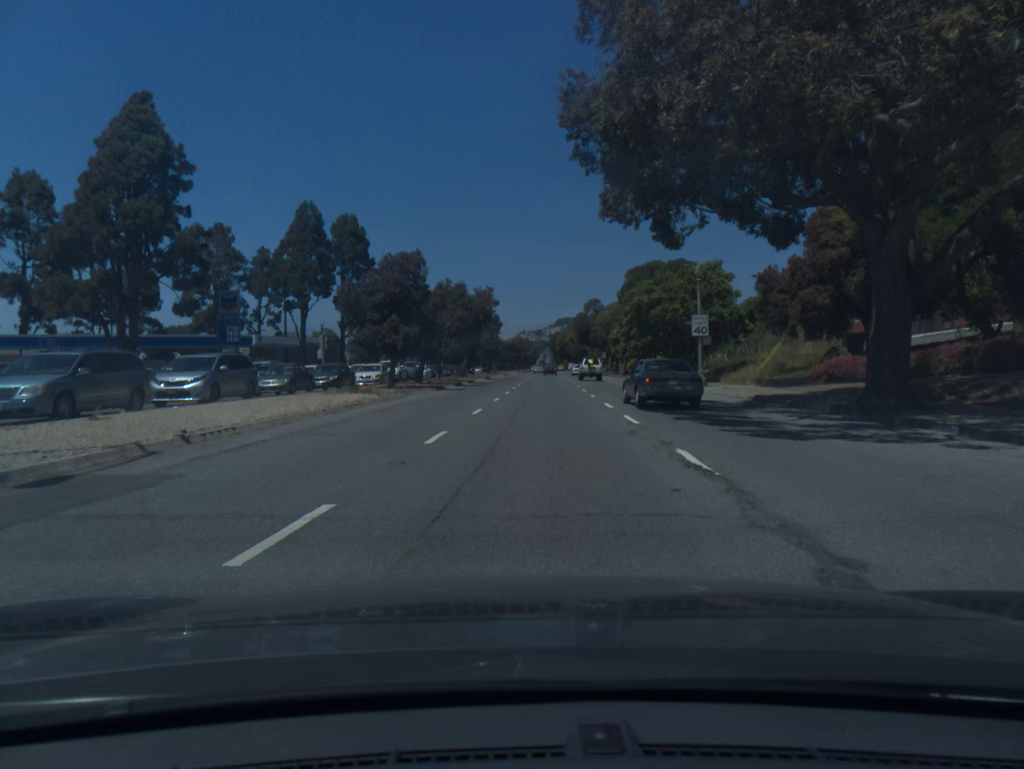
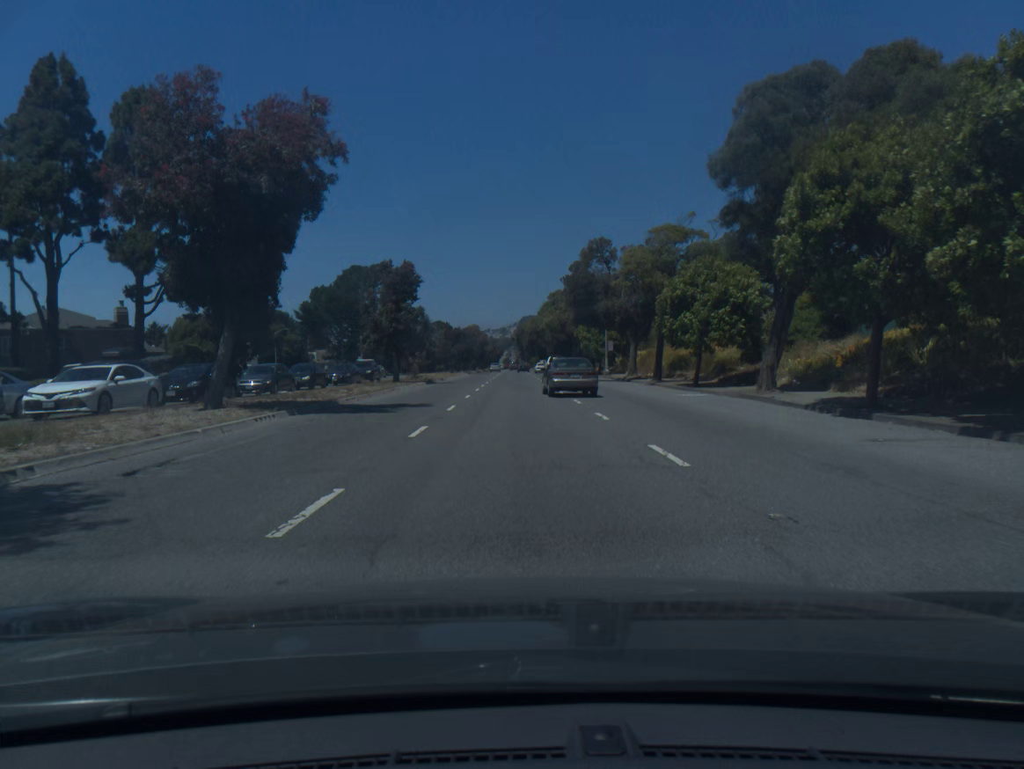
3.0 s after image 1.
(+1.6, +50.4) m; +3°
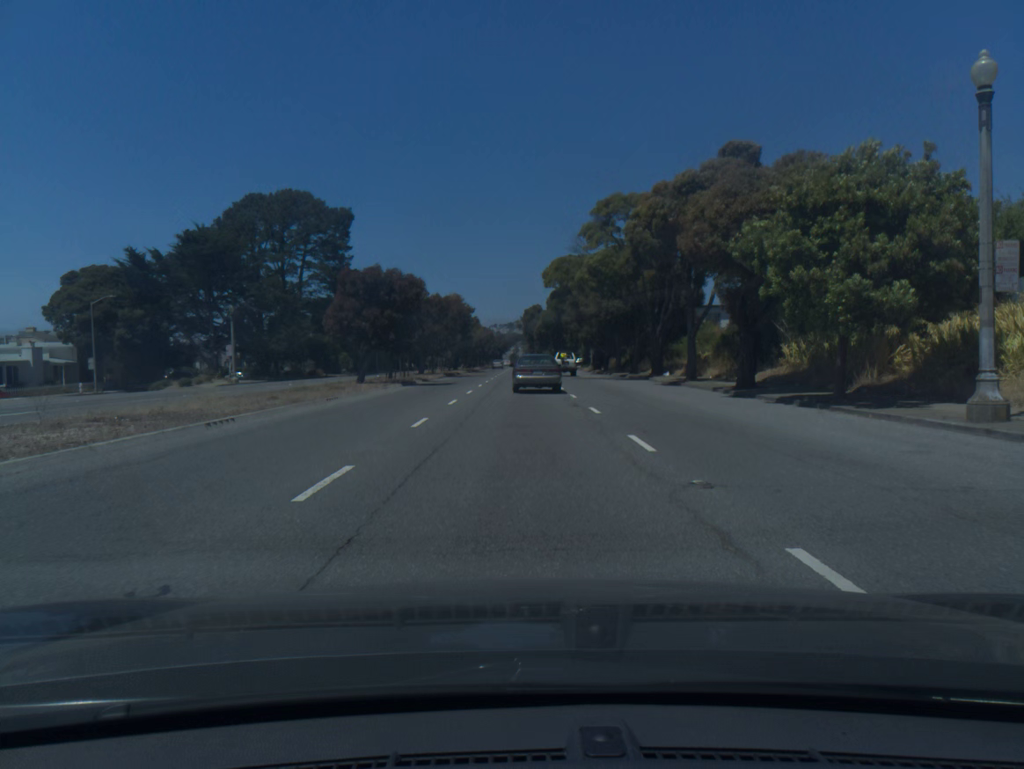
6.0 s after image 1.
(-0.2, +57.3) m; -1°
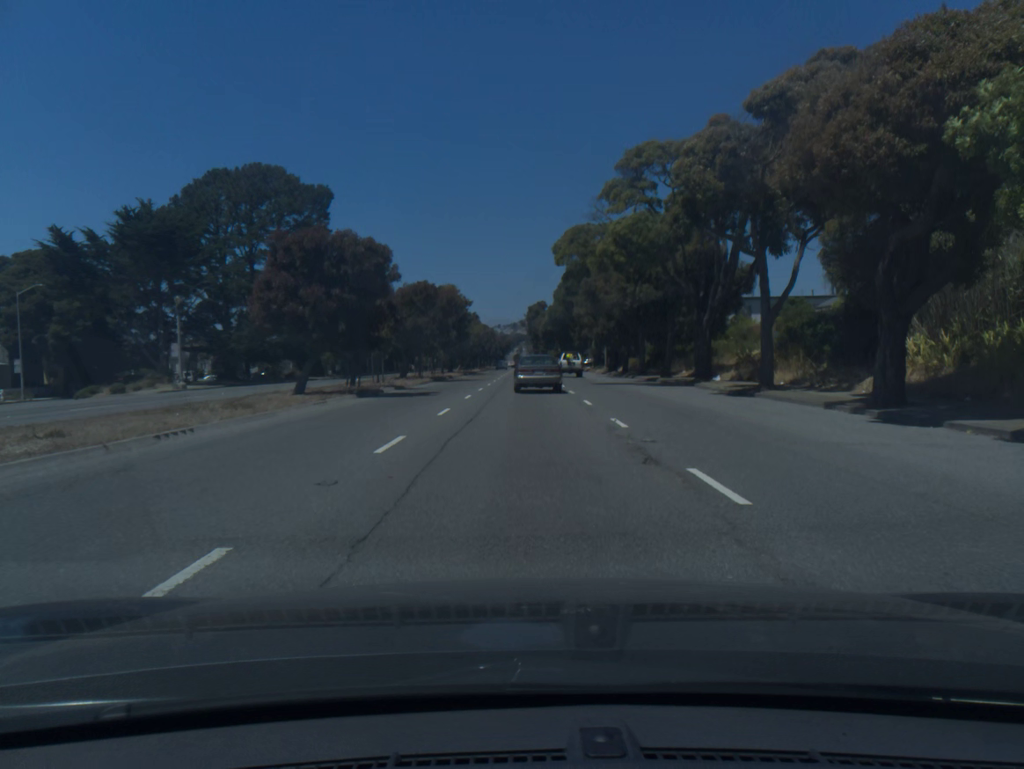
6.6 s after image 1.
(0.0, +11.2) m; 0°
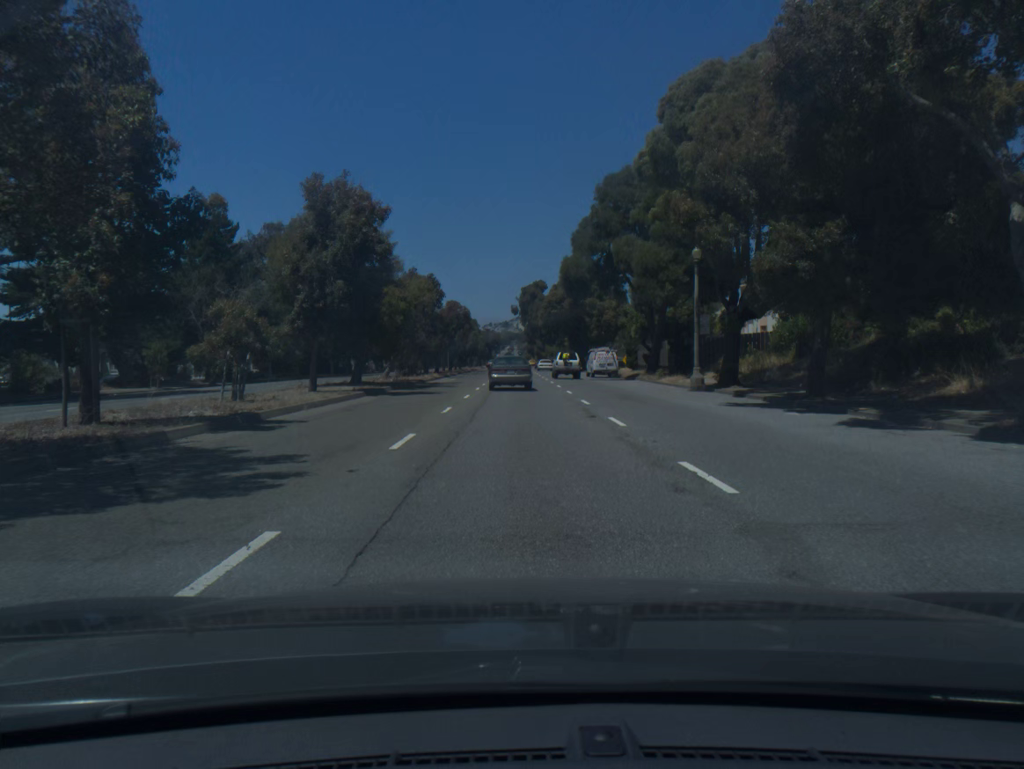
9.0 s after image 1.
(+0.2, +43.8) m; +1°
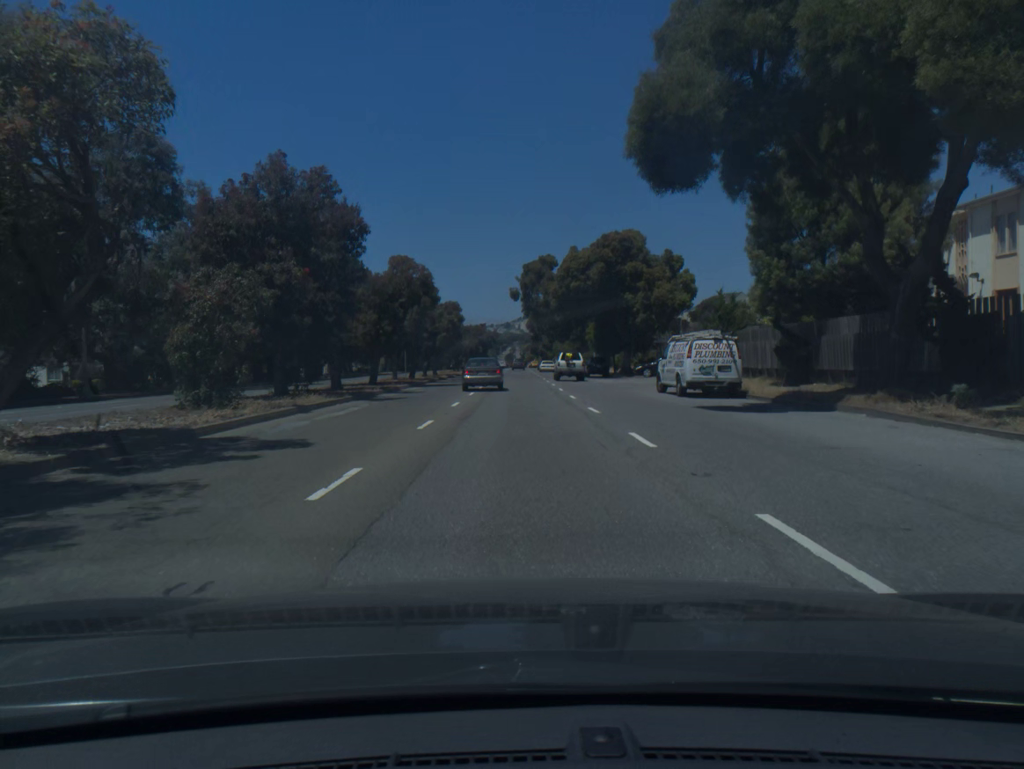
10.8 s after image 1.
(-0.1, +32.7) m; 0°
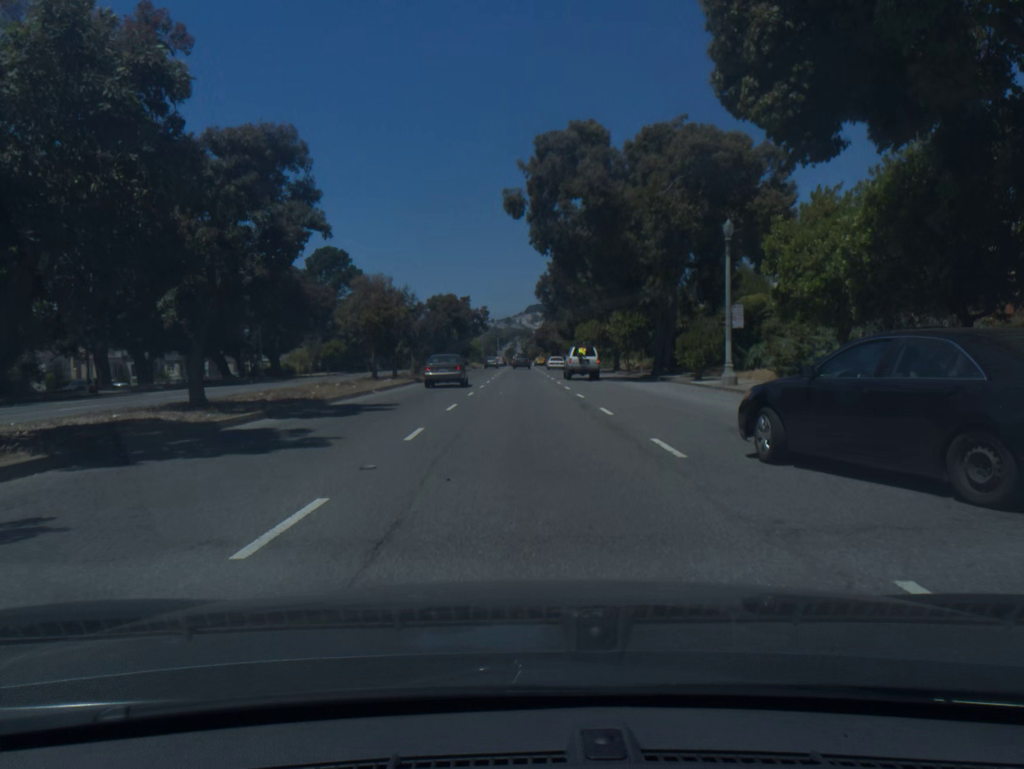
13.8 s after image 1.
(-0.2, +53.3) m; 0°
